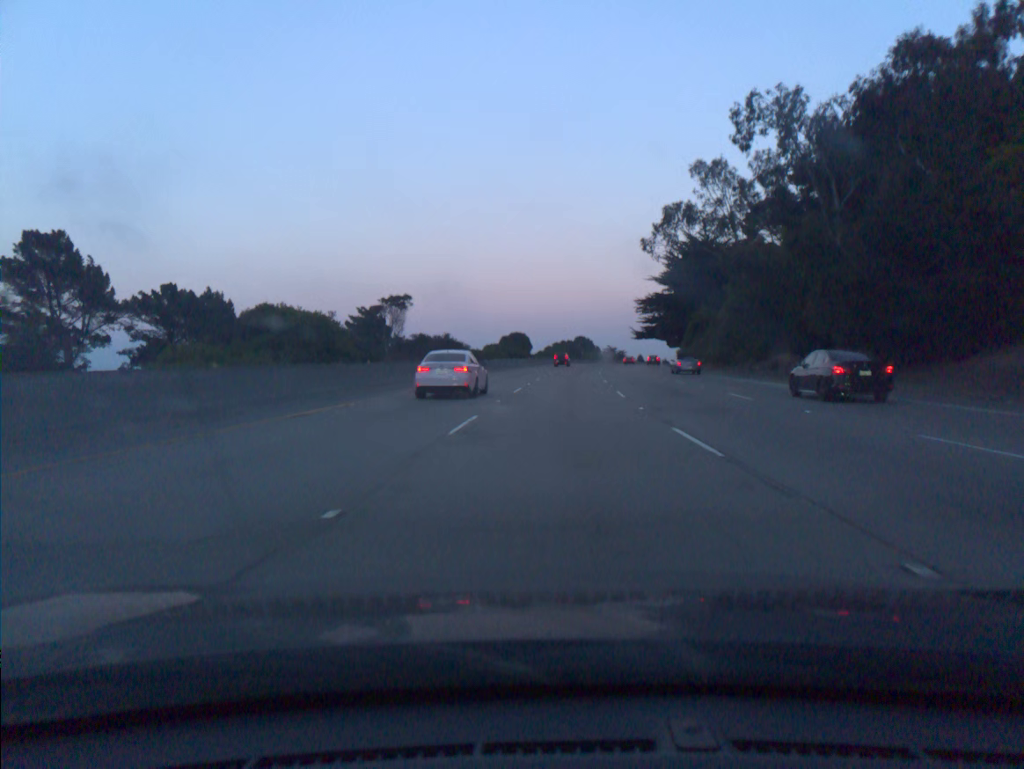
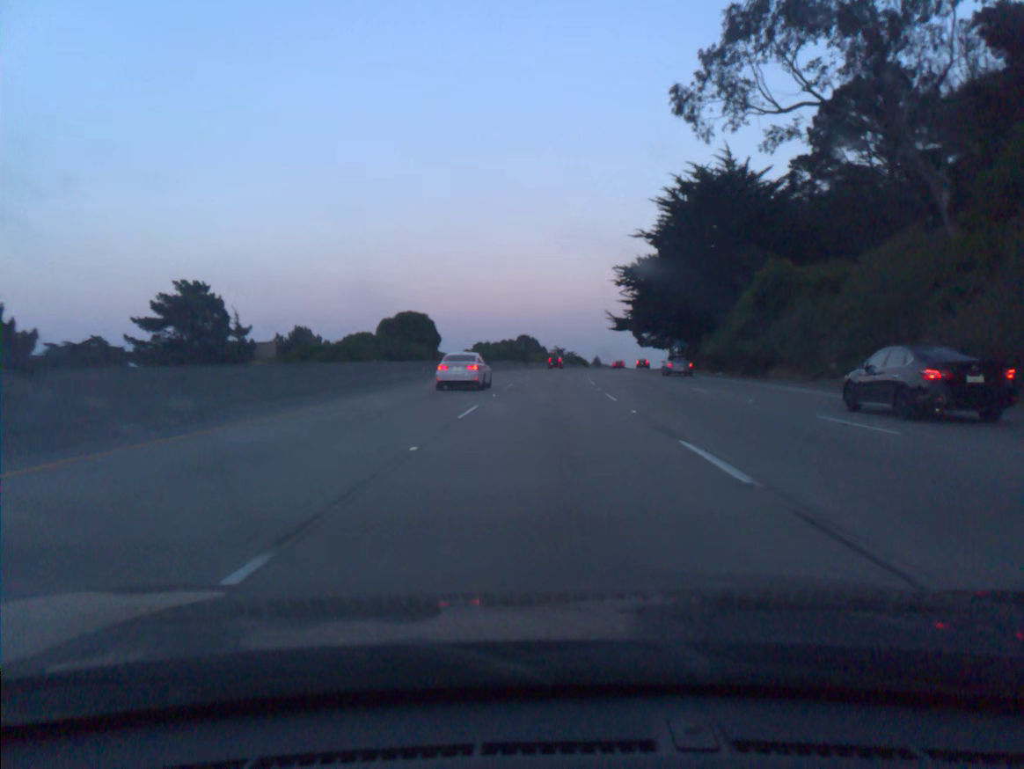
(+2.1, +54.8) m; +4°
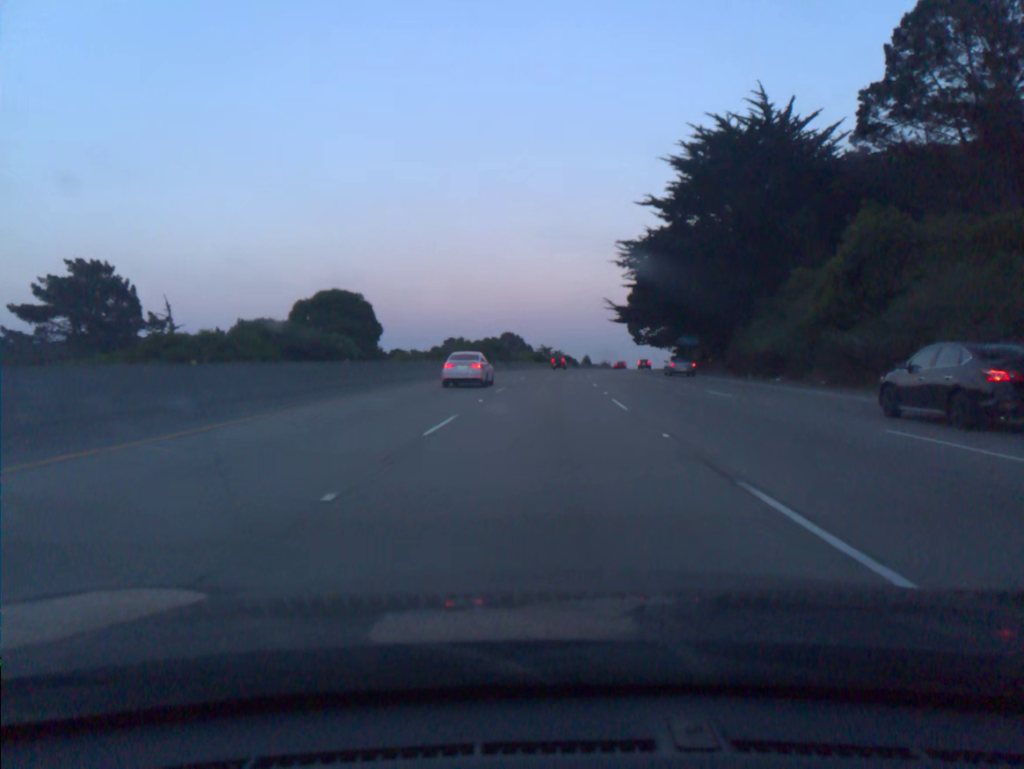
(+0.2, +18.3) m; +1°
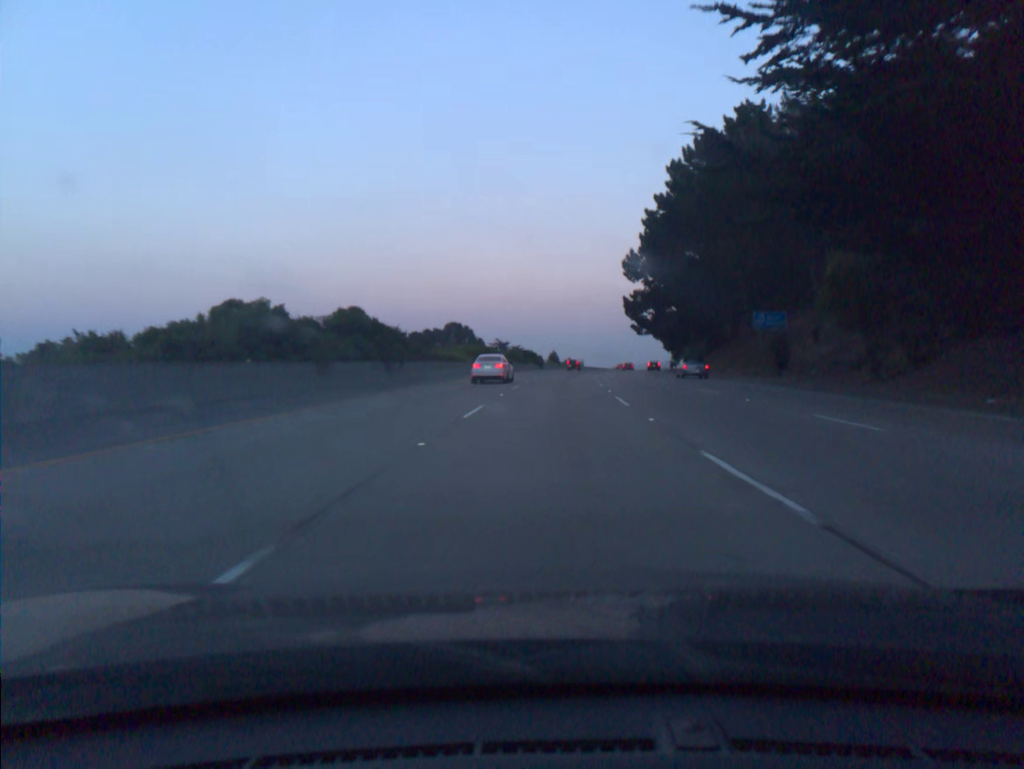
(+1.3, +54.8) m; +3°
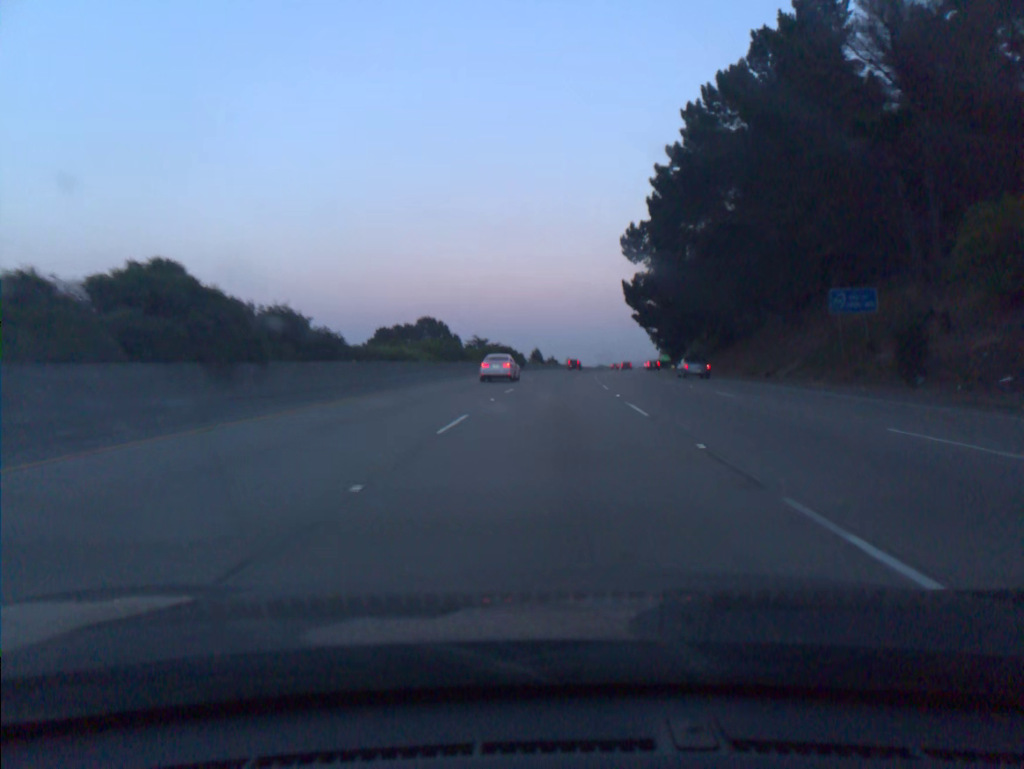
(+0.2, +18.3) m; +1°
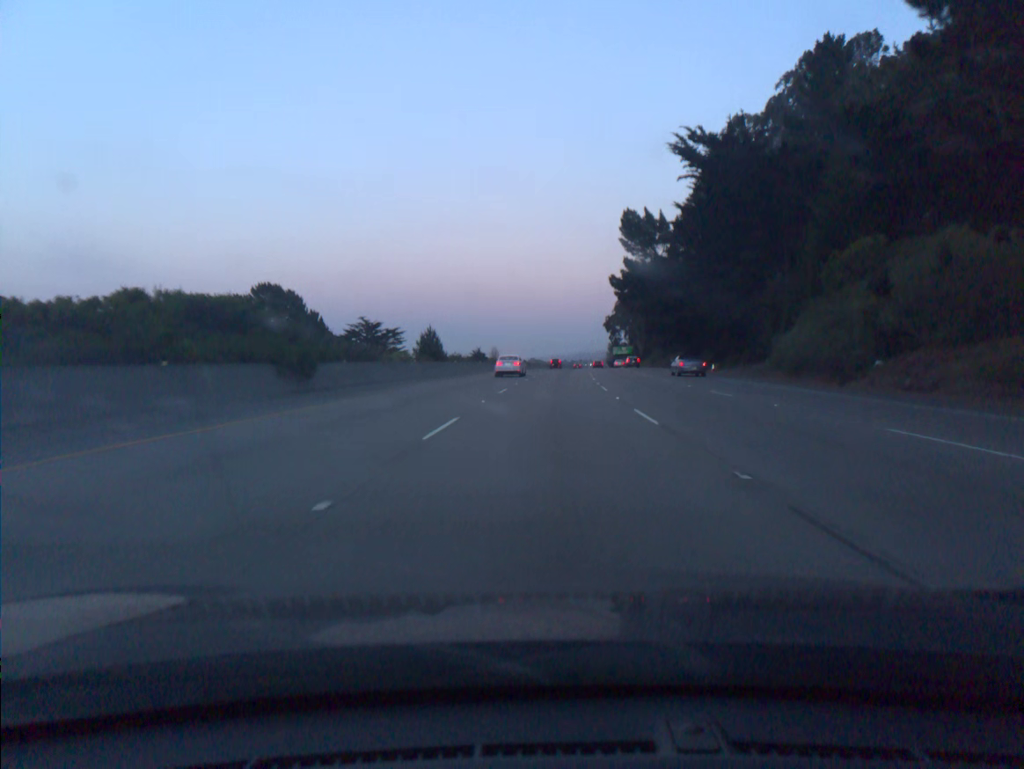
(+3.3, +73.4) m; +5°
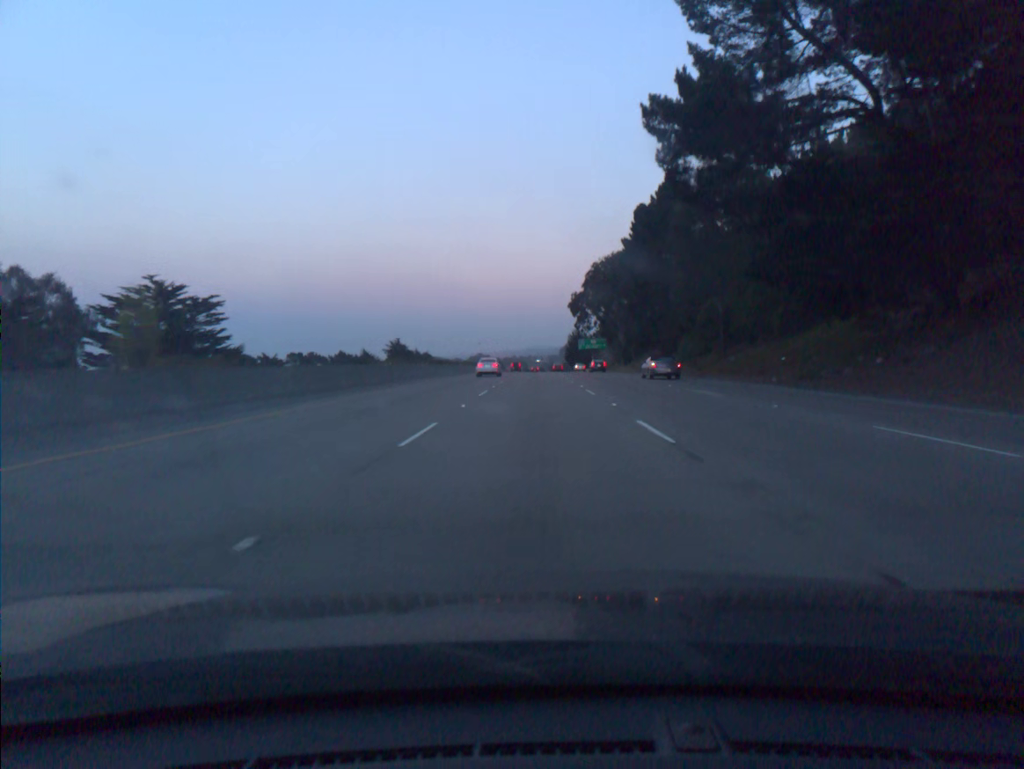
(+2.8, +73.8) m; +4°
